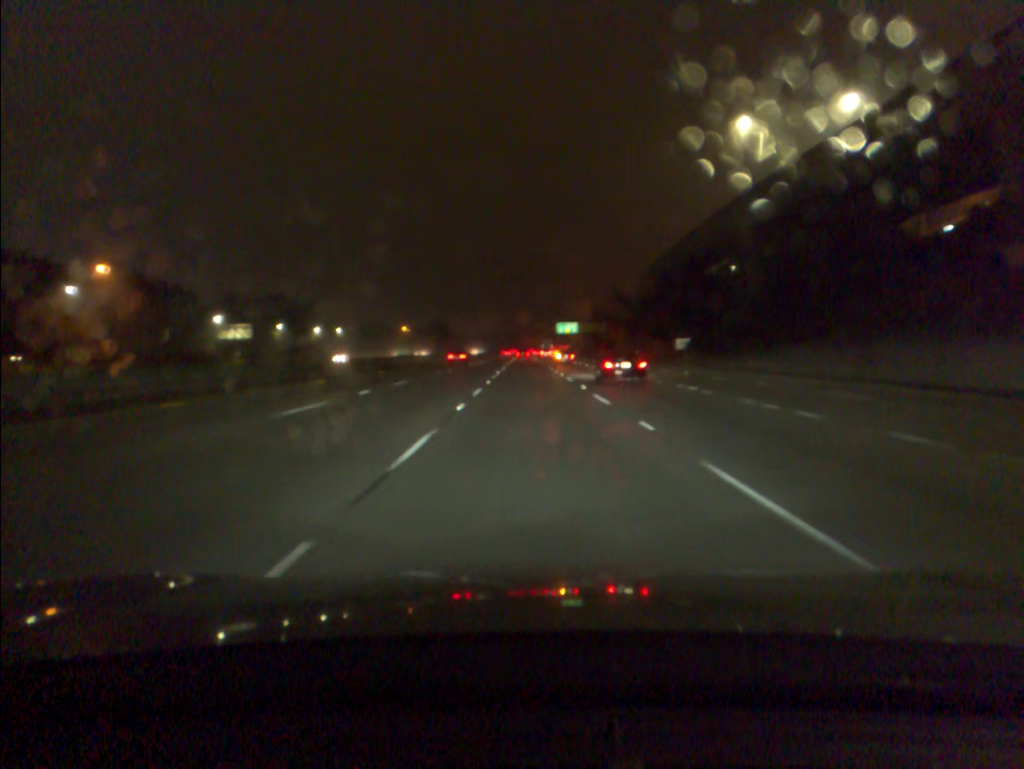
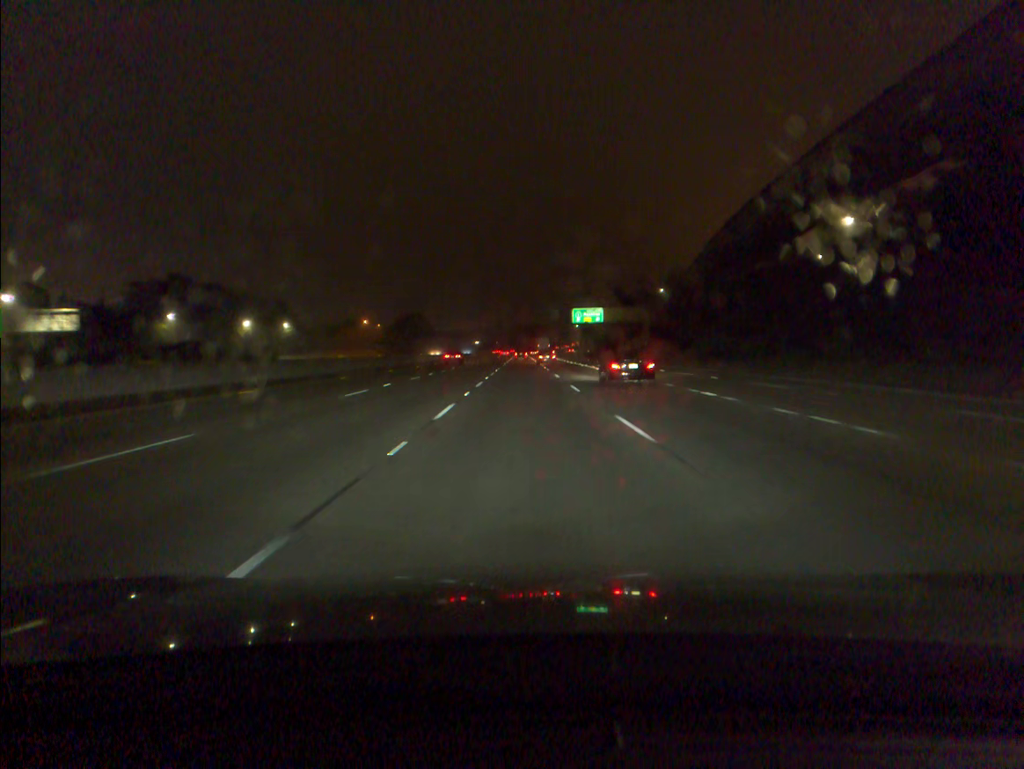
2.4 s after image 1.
(+0.1, +66.1) m; 0°
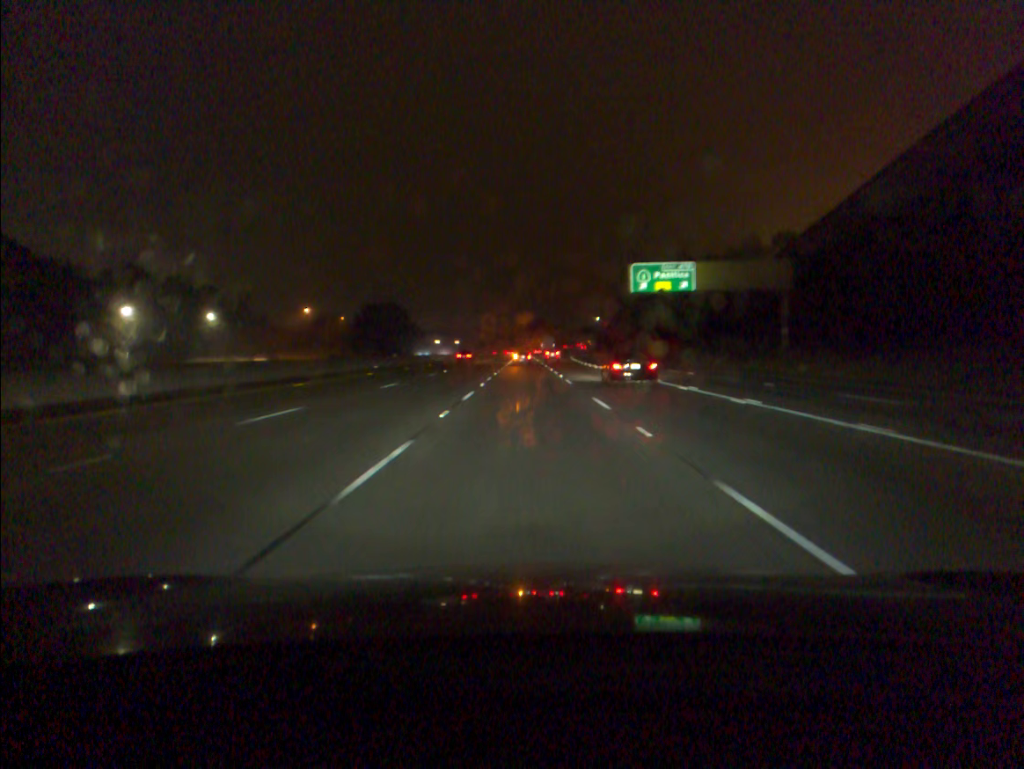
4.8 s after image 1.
(-0.2, +67.0) m; 0°
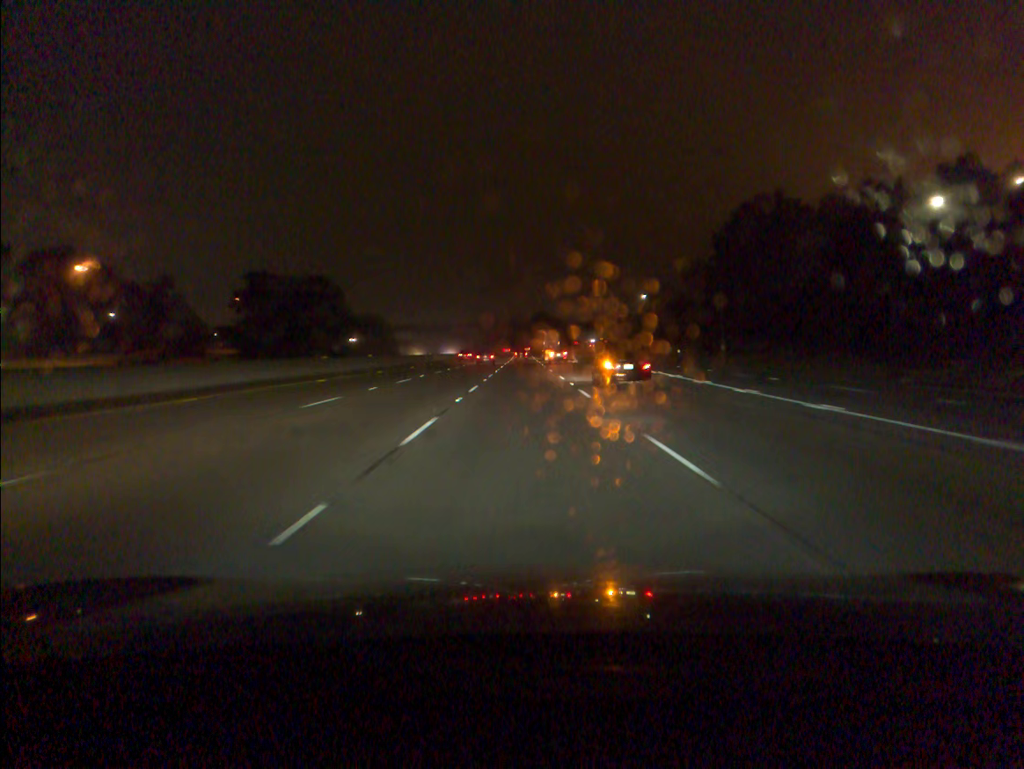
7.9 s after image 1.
(+0.2, +83.2) m; 0°
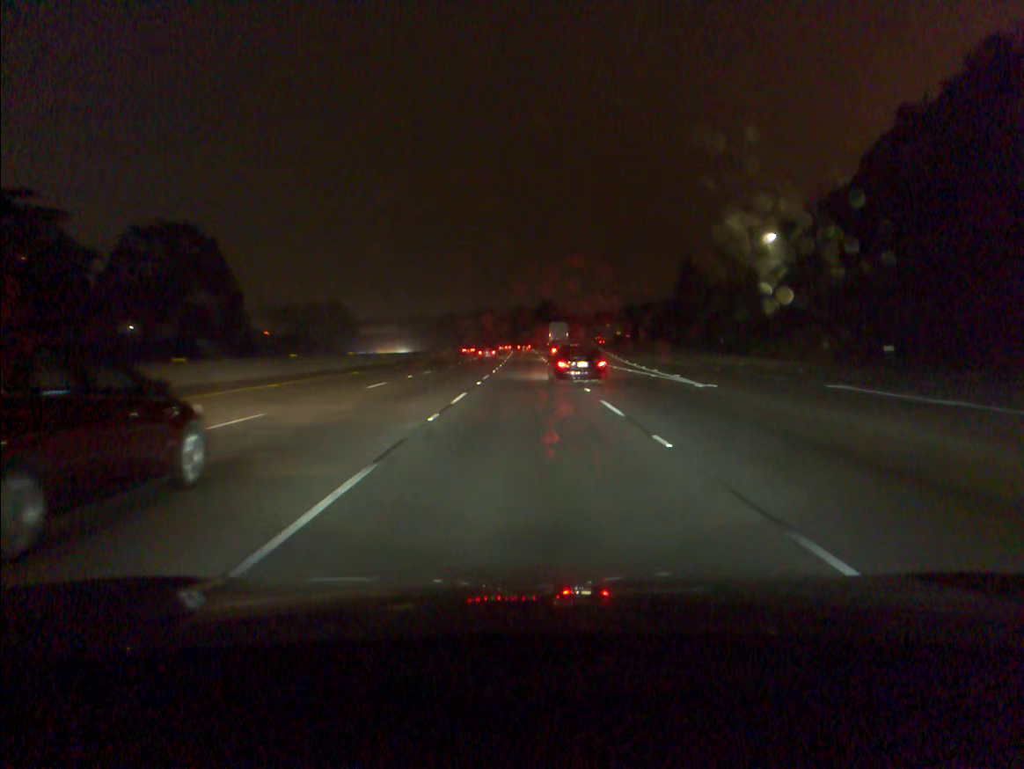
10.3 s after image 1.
(-0.1, +65.5) m; 0°
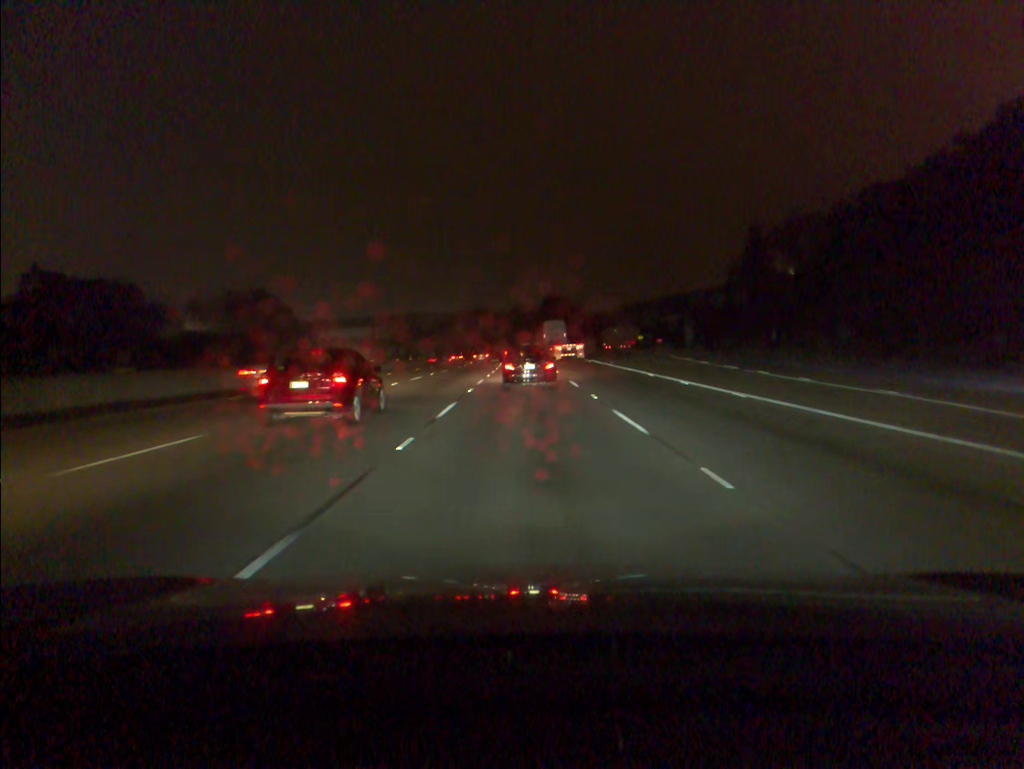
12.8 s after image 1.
(0.0, +61.7) m; 0°
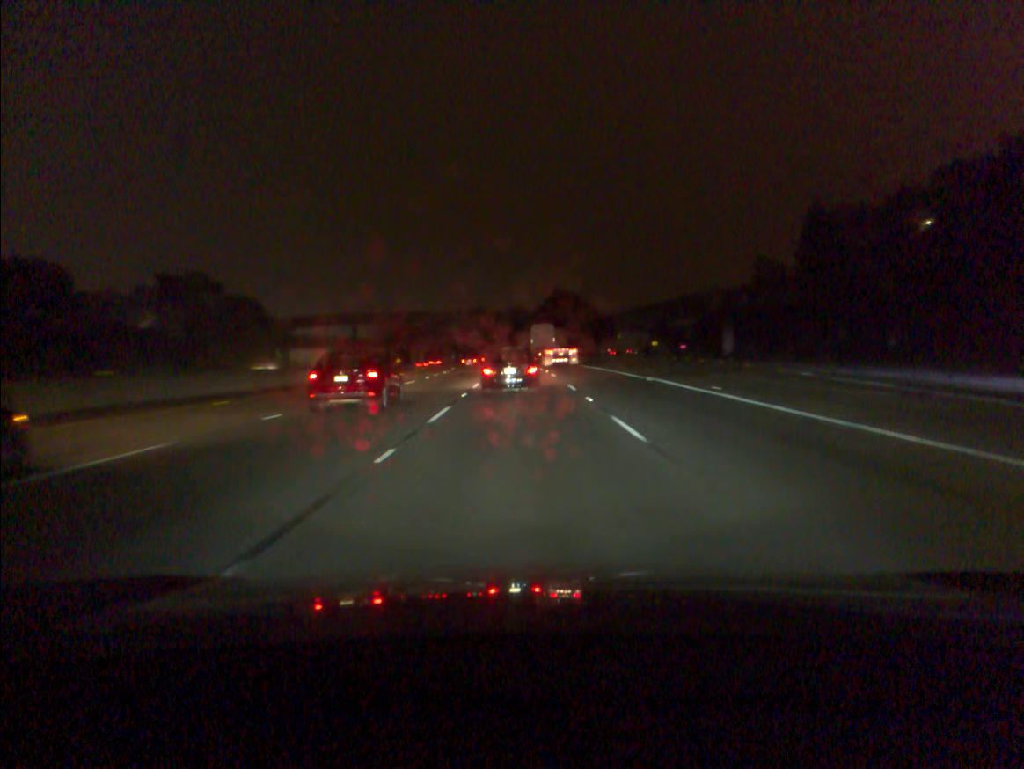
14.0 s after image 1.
(0.0, +30.1) m; 0°
